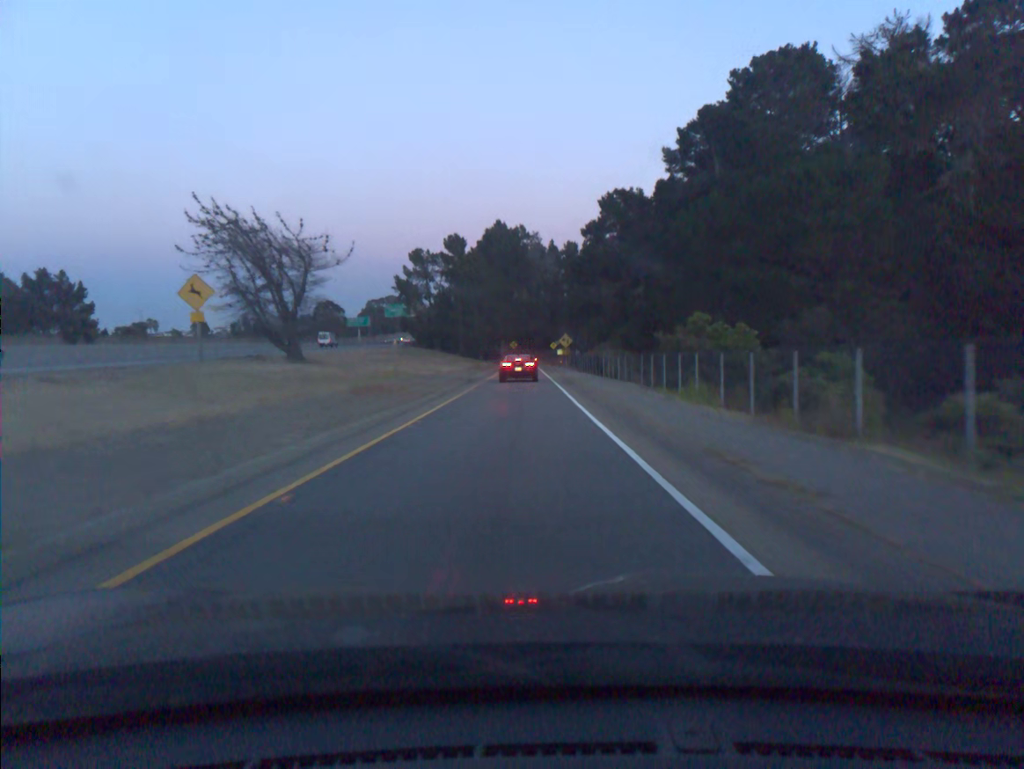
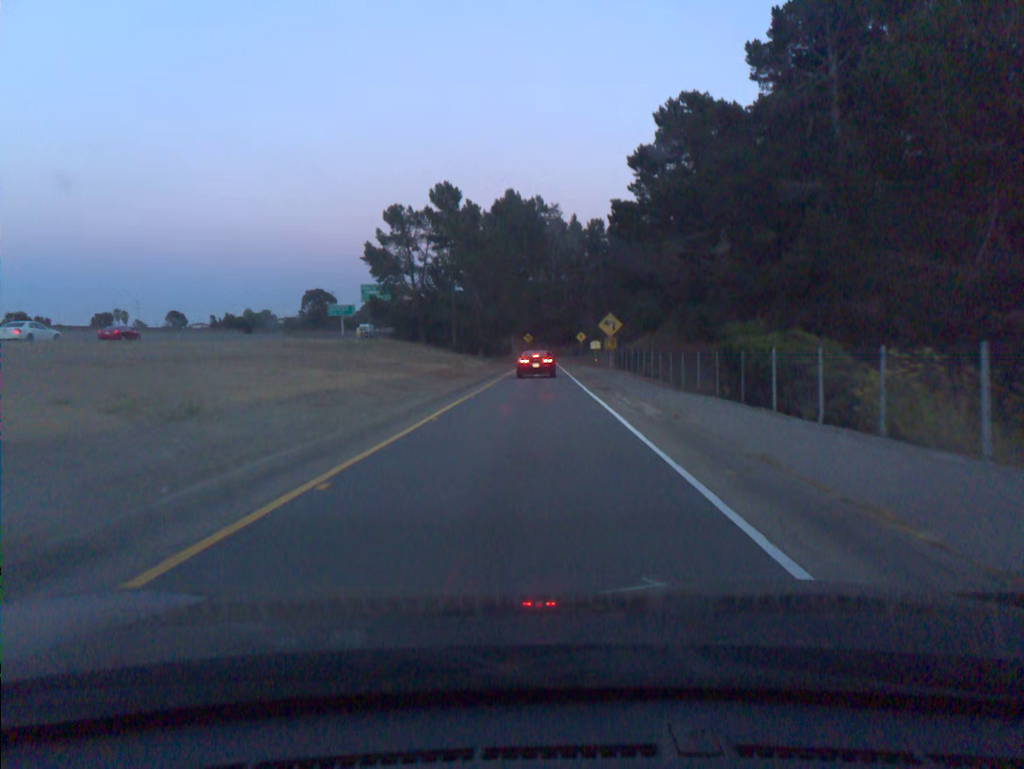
(-0.6, +36.5) m; -1°
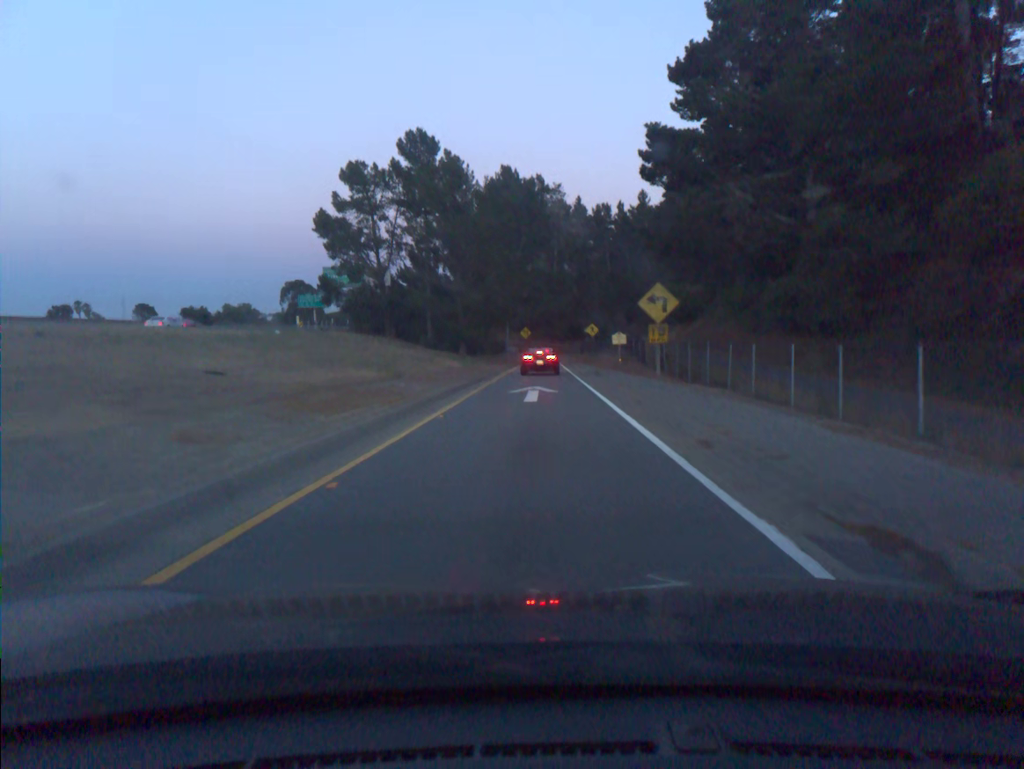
(0.0, +22.4) m; 0°
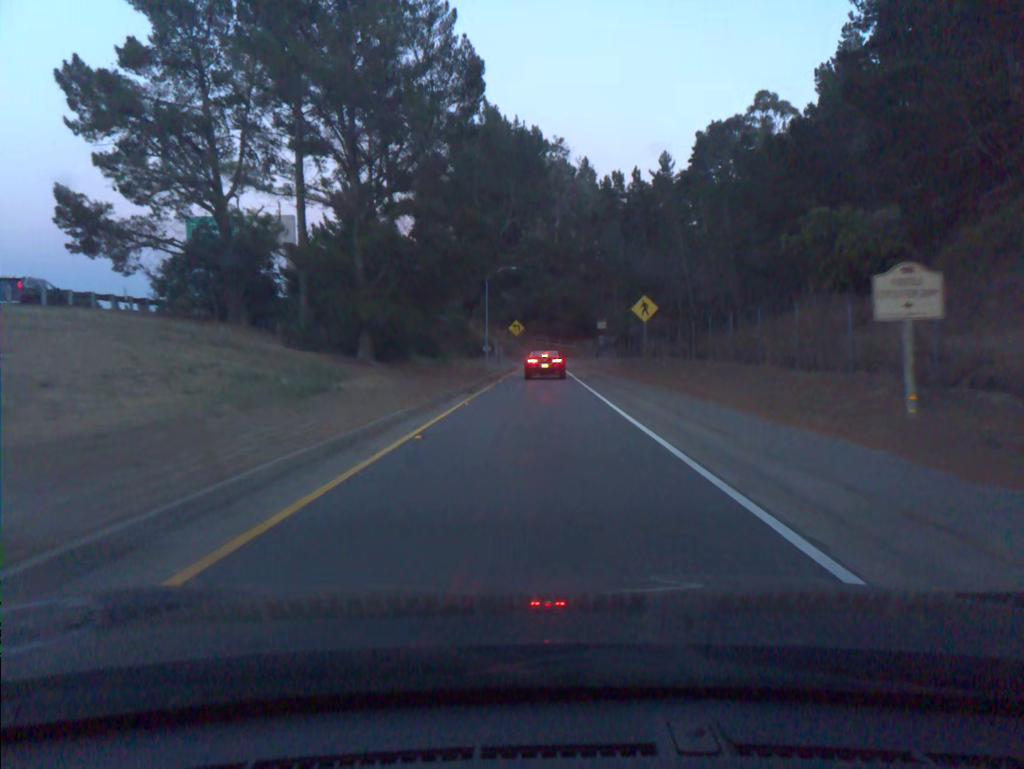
(+0.1, +40.0) m; 0°
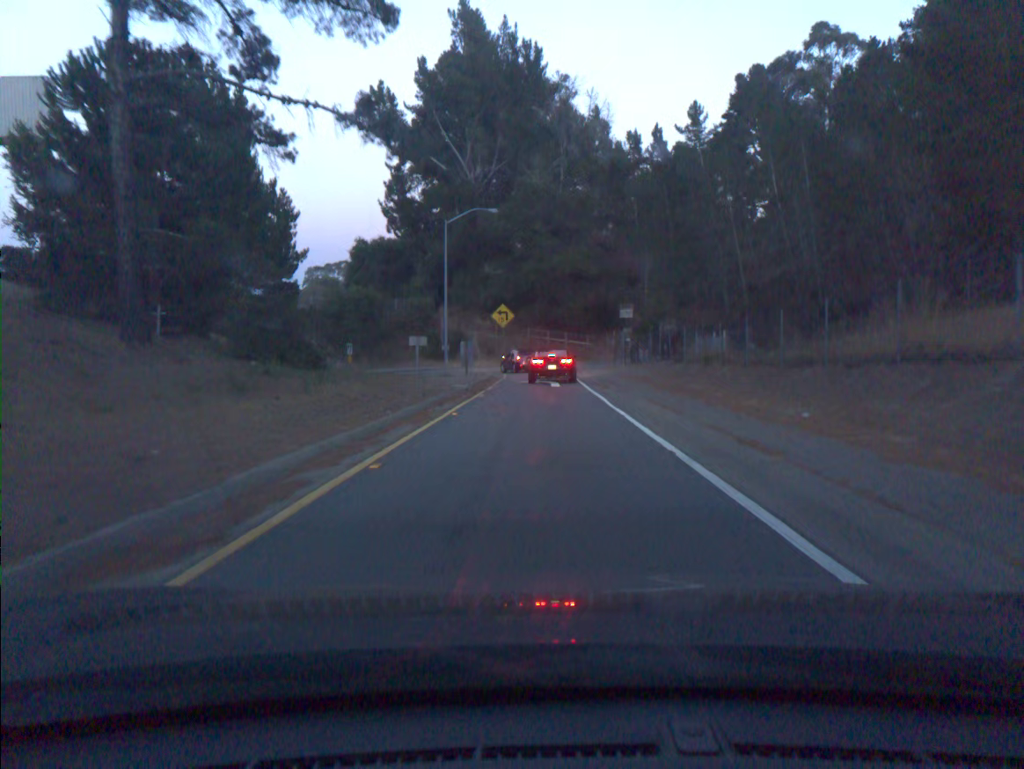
(0.0, +32.6) m; 0°
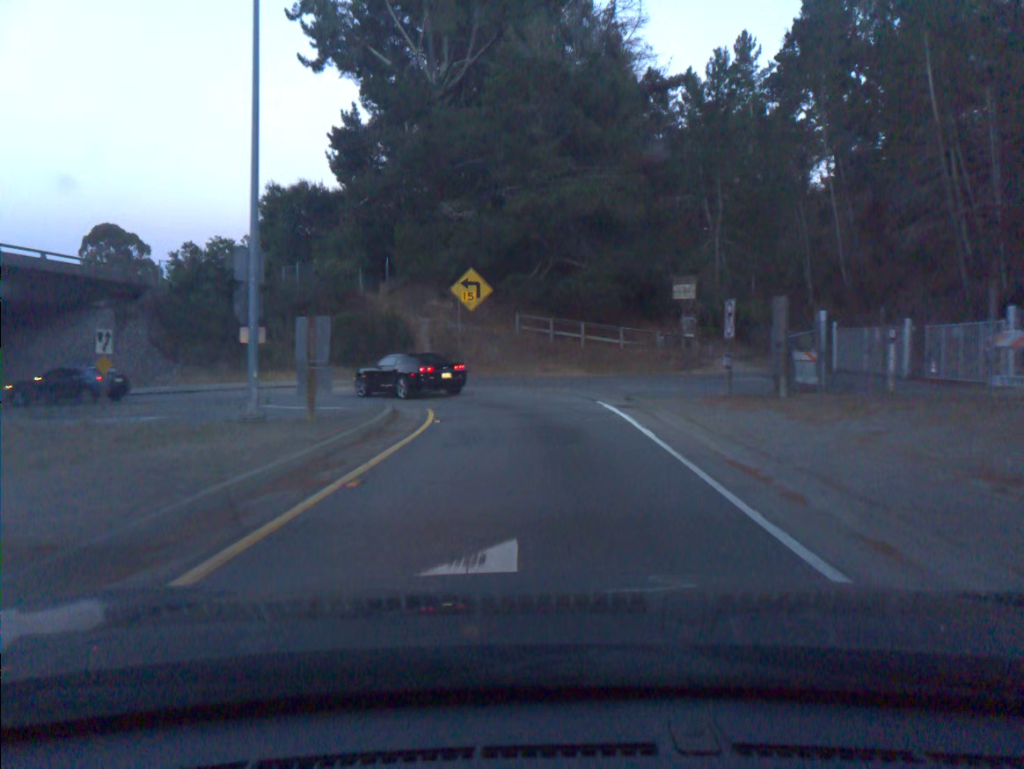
(+0.1, +30.5) m; 0°
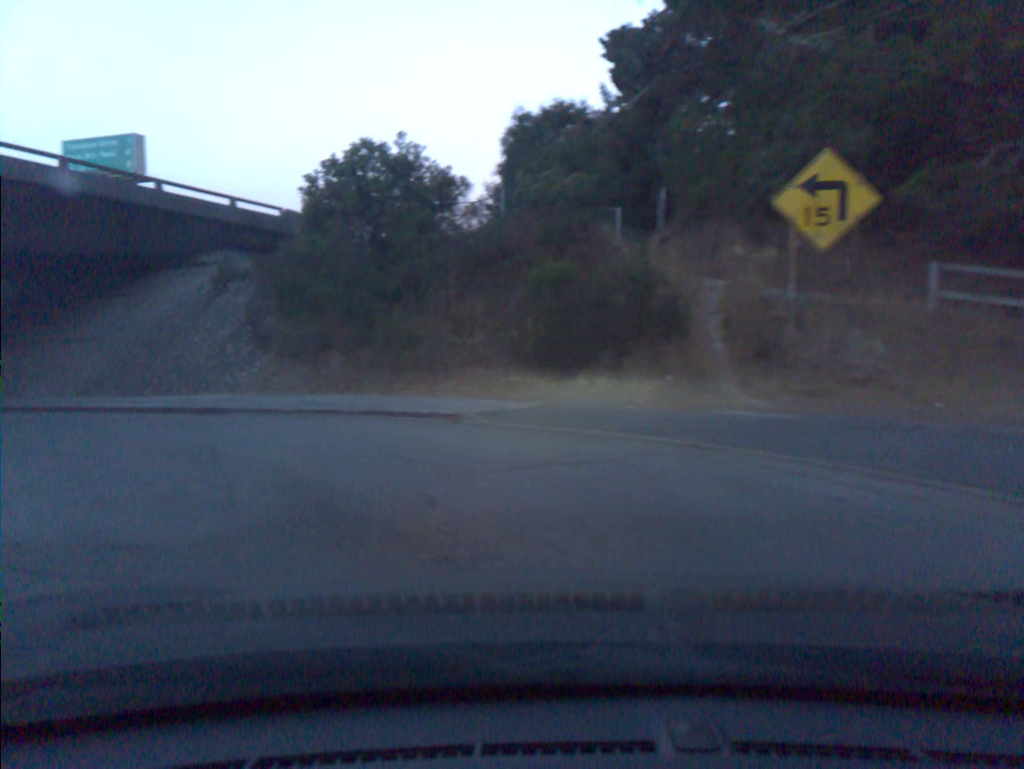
(-2.2, +21.5) m; -27°
